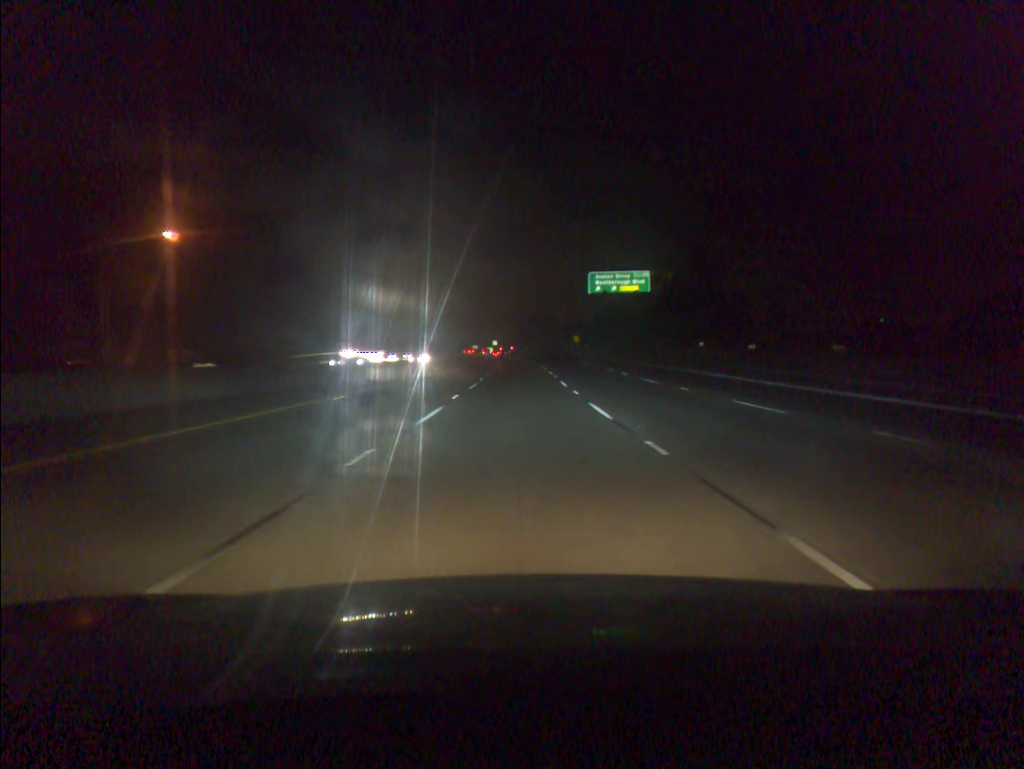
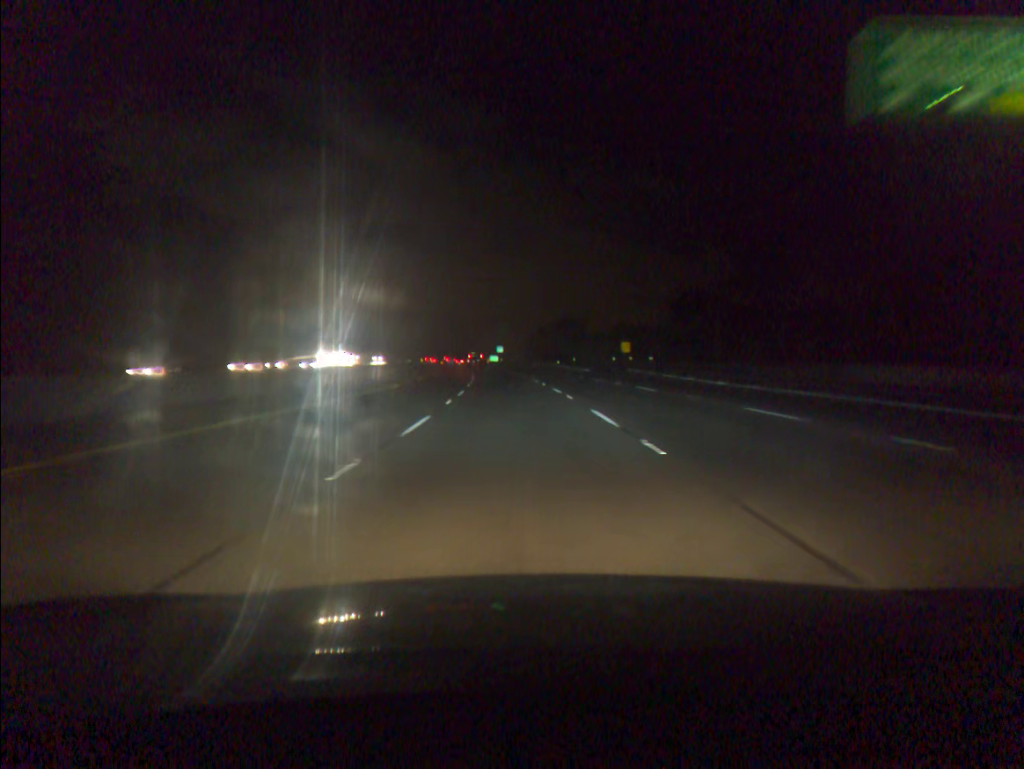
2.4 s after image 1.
(-0.1, +74.3) m; -1°
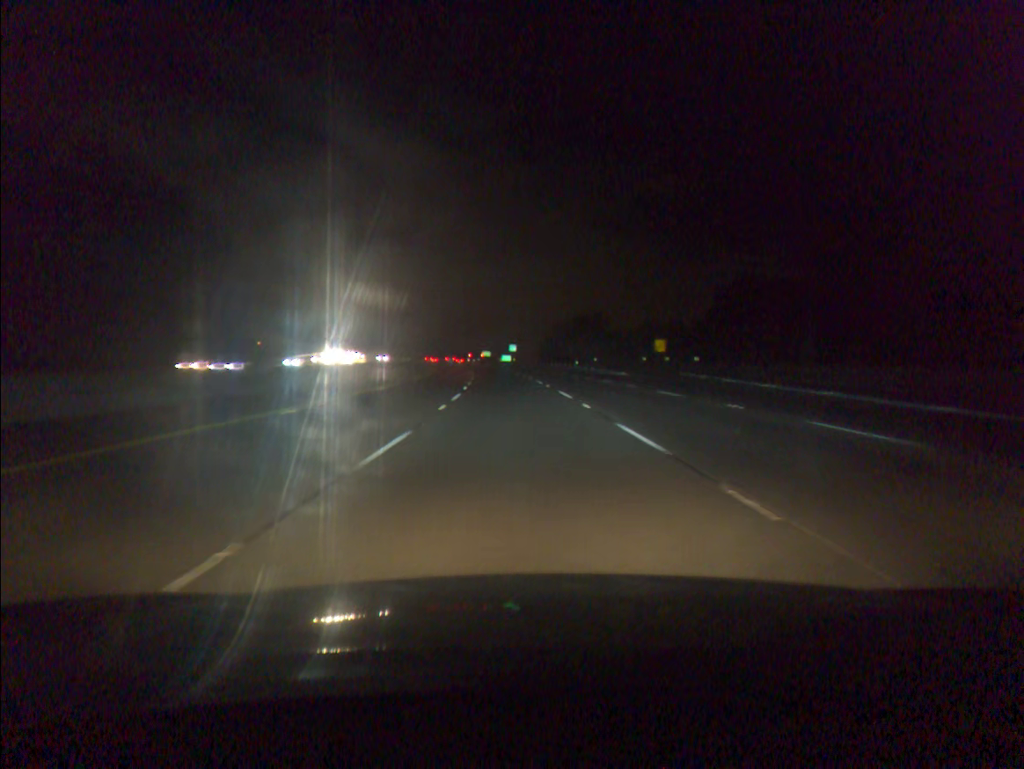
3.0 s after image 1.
(-0.2, +18.5) m; -1°
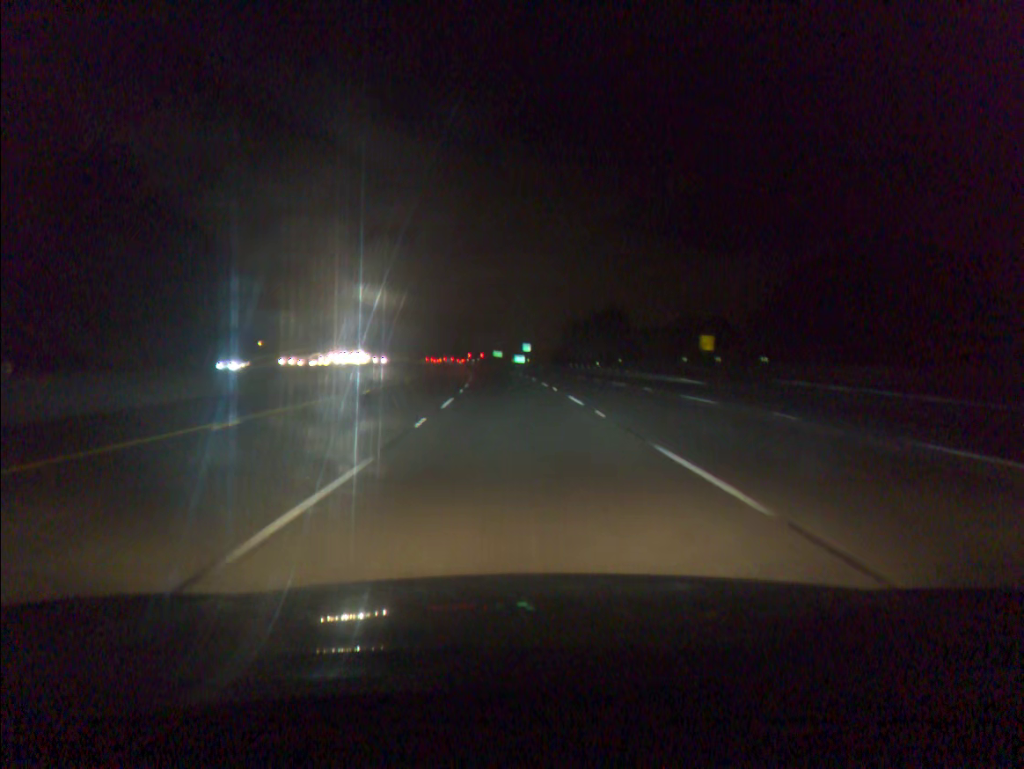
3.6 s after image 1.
(-0.2, +18.5) m; -1°
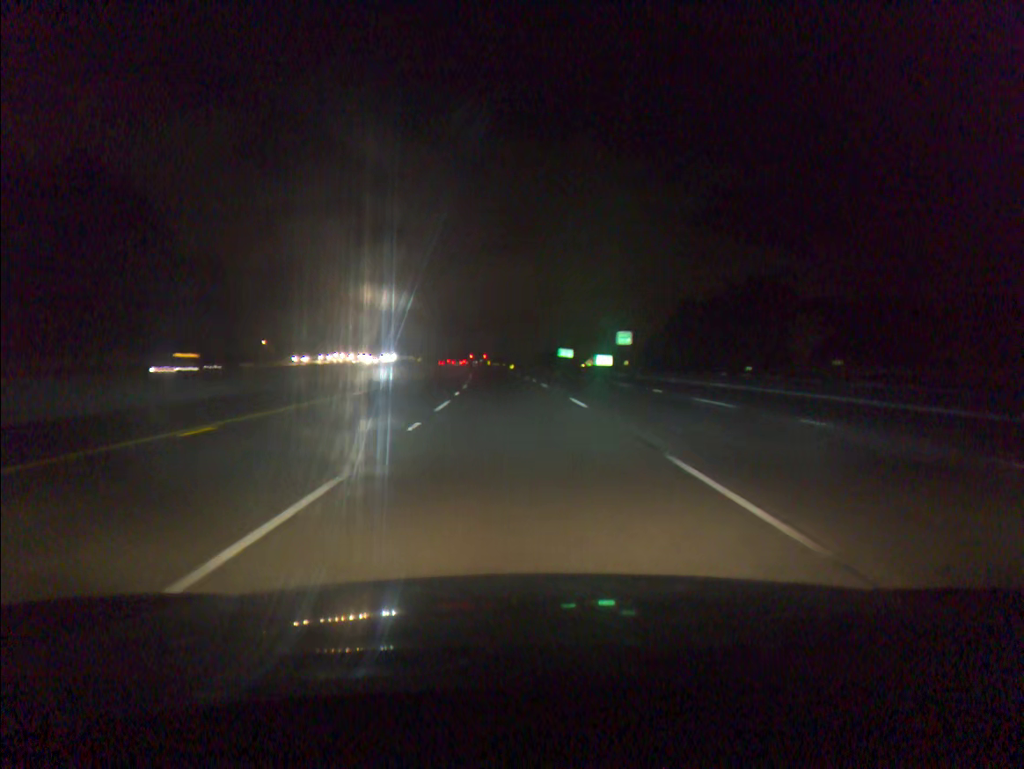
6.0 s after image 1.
(-2.9, +74.2) m; -5°
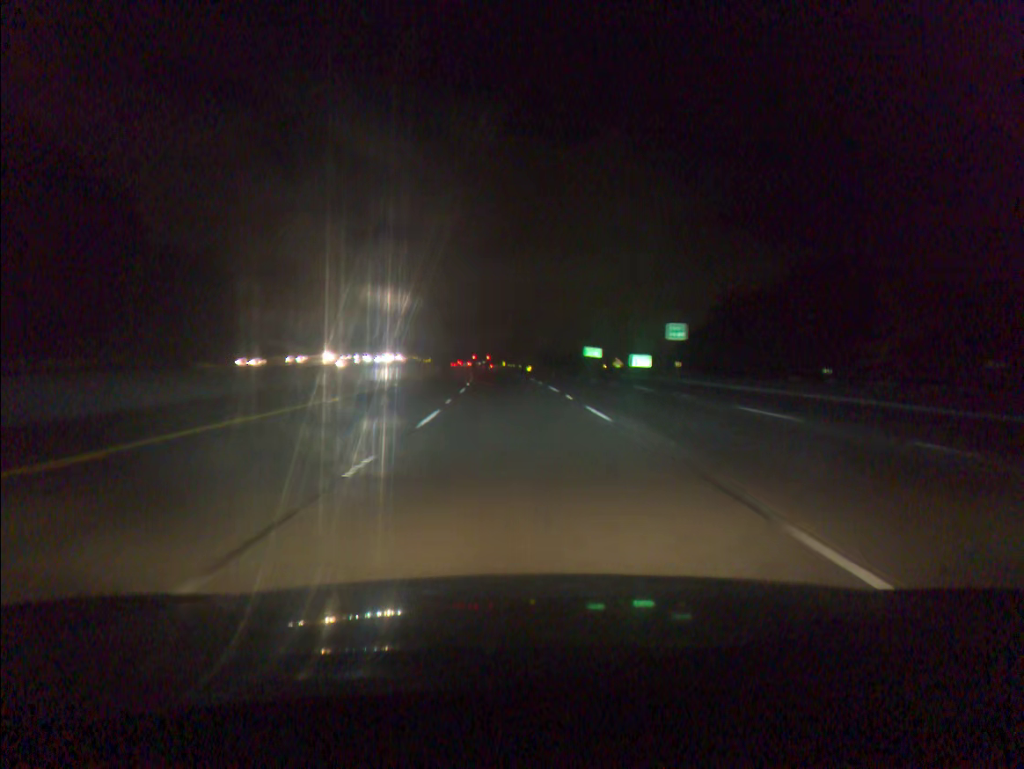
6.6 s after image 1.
(-0.2, +18.6) m; -1°
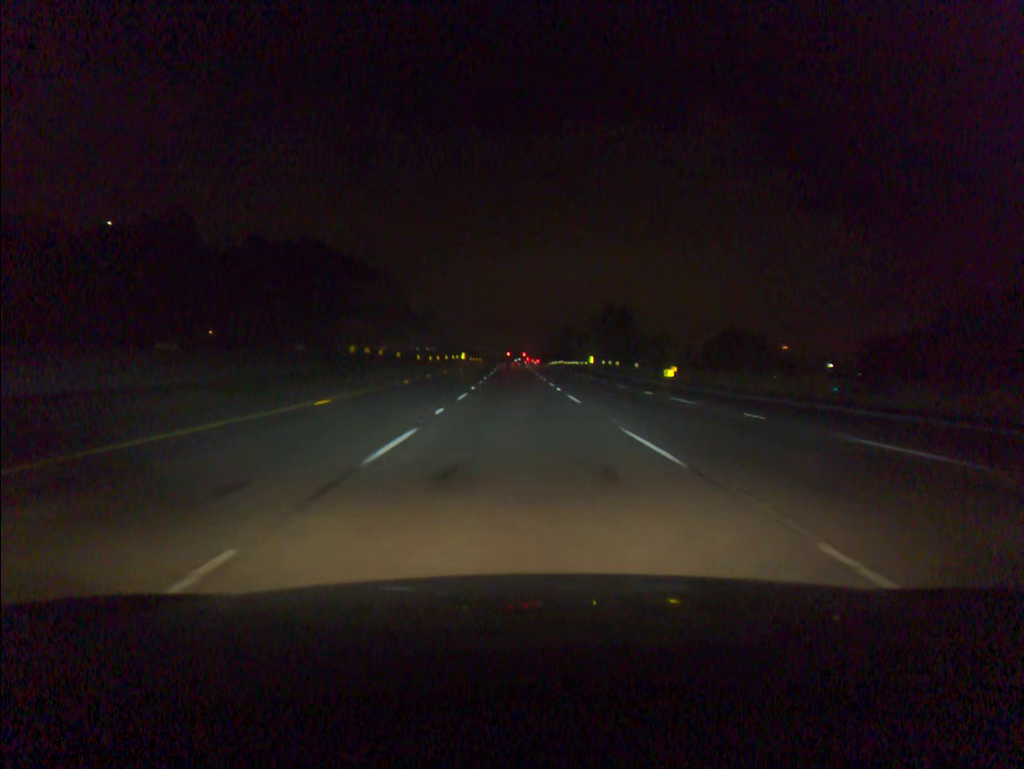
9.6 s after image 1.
(-4.5, +93.1) m; -5°
